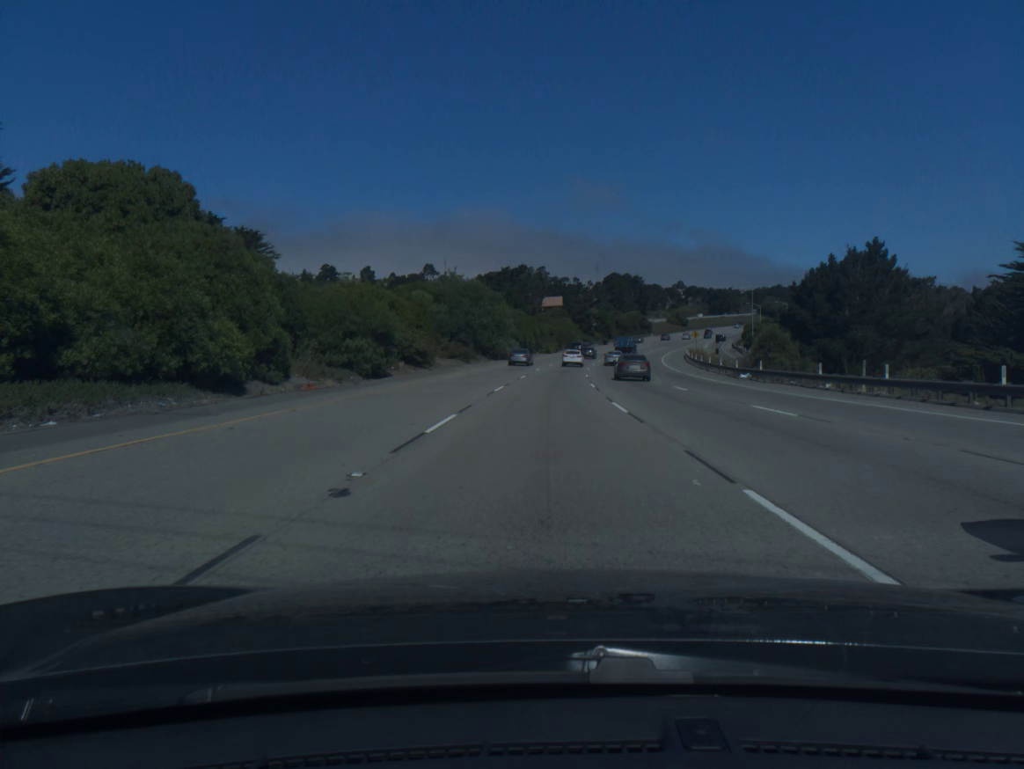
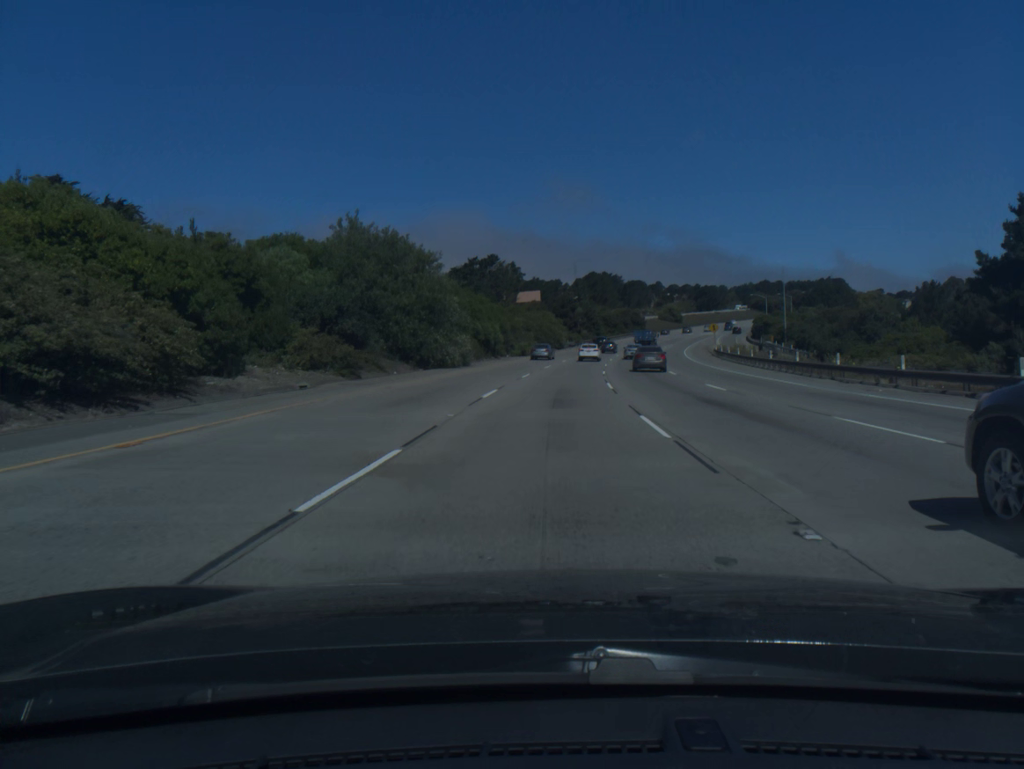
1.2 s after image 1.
(+0.4, +35.7) m; +2°
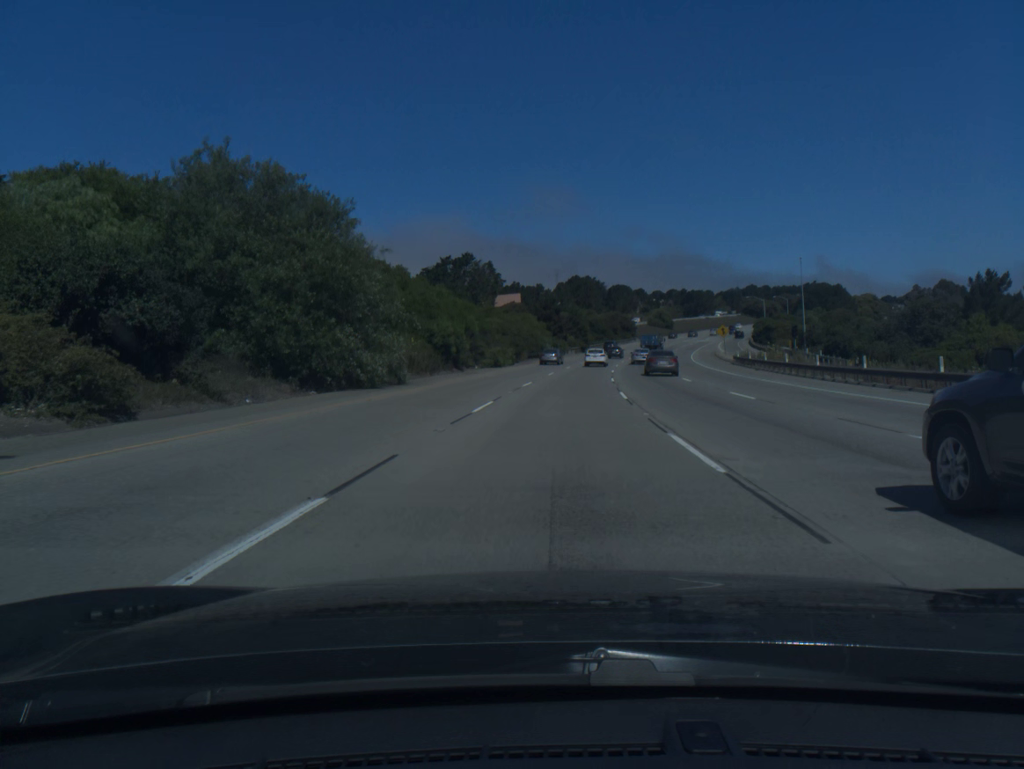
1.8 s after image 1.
(+0.2, +17.7) m; +1°
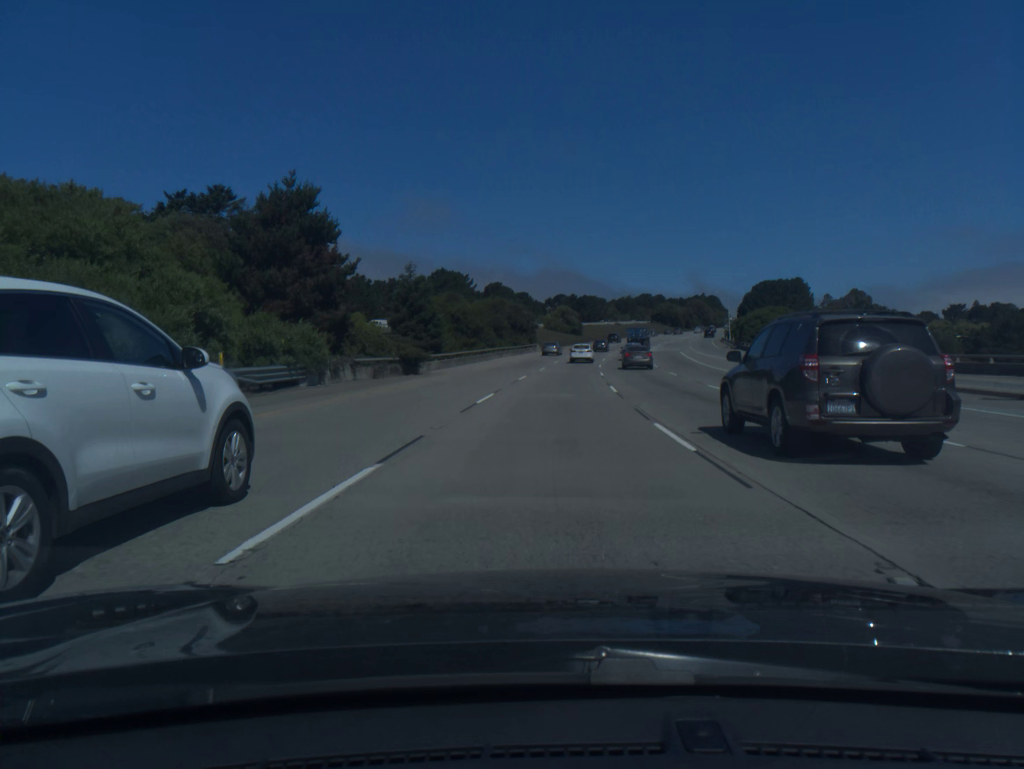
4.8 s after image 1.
(+6.5, +85.6) m; +9°
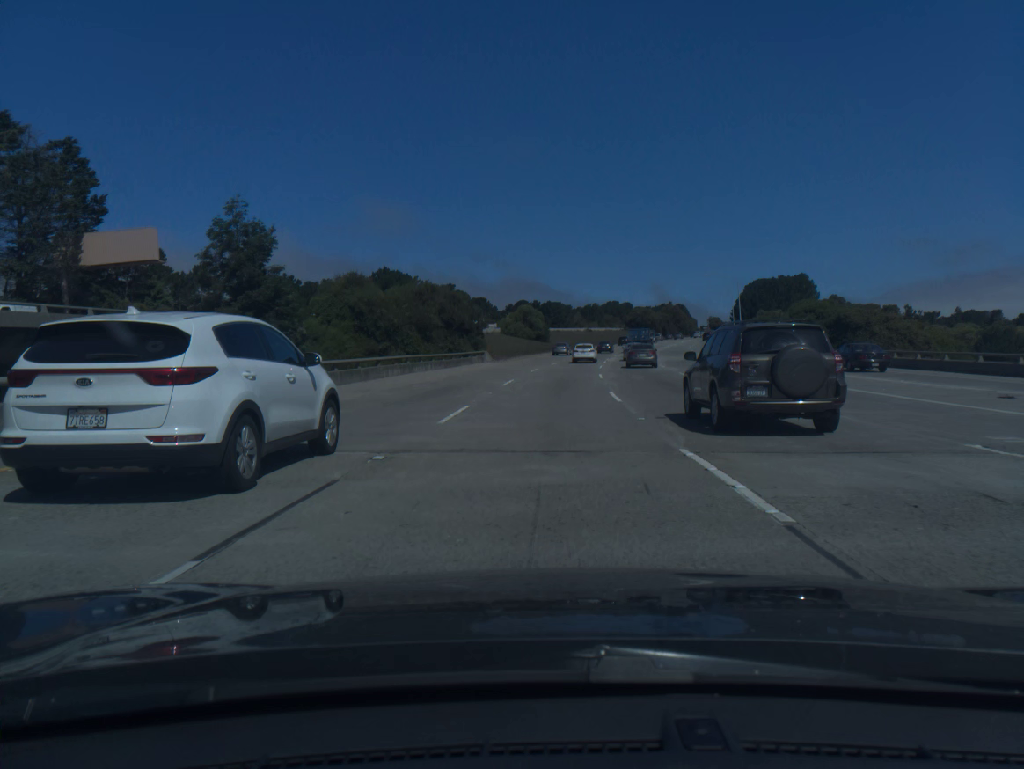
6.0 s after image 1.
(+0.9, +33.4) m; +3°
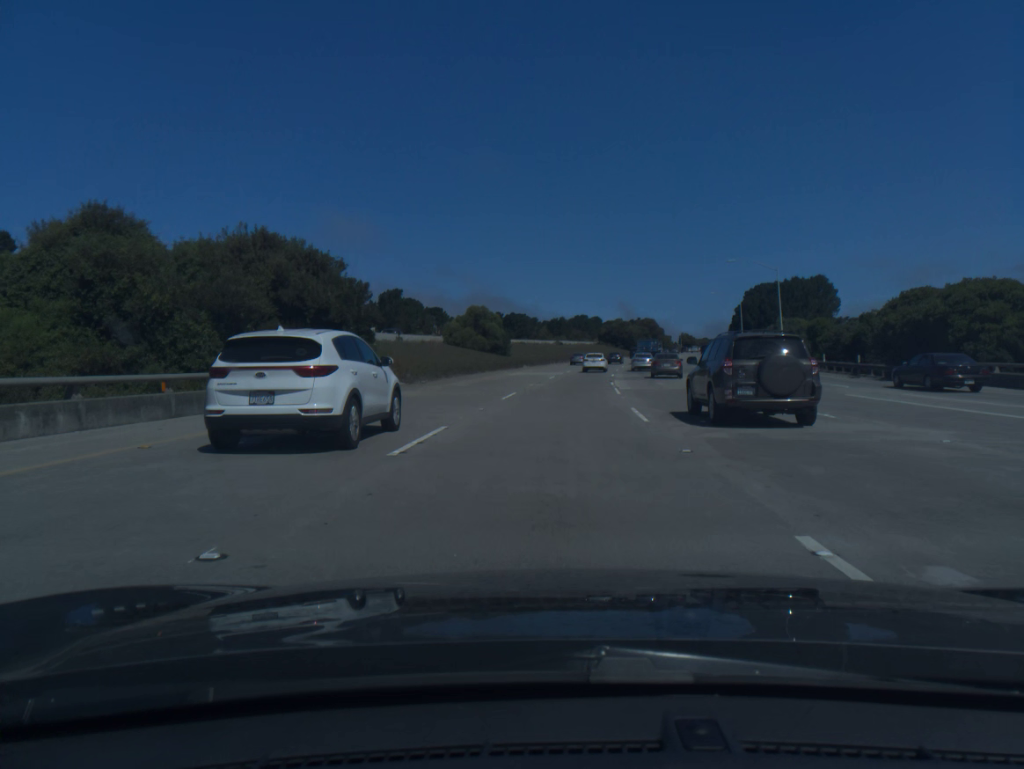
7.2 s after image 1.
(+0.7, +32.9) m; +3°
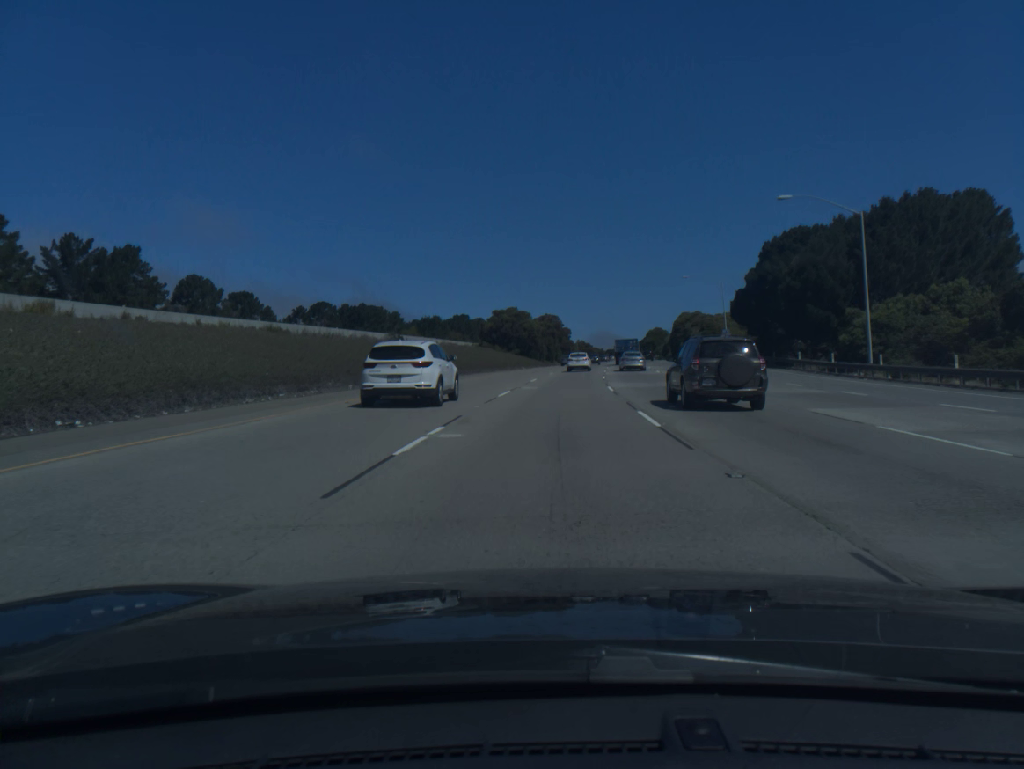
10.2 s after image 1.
(+5.9, +80.3) m; +8°
